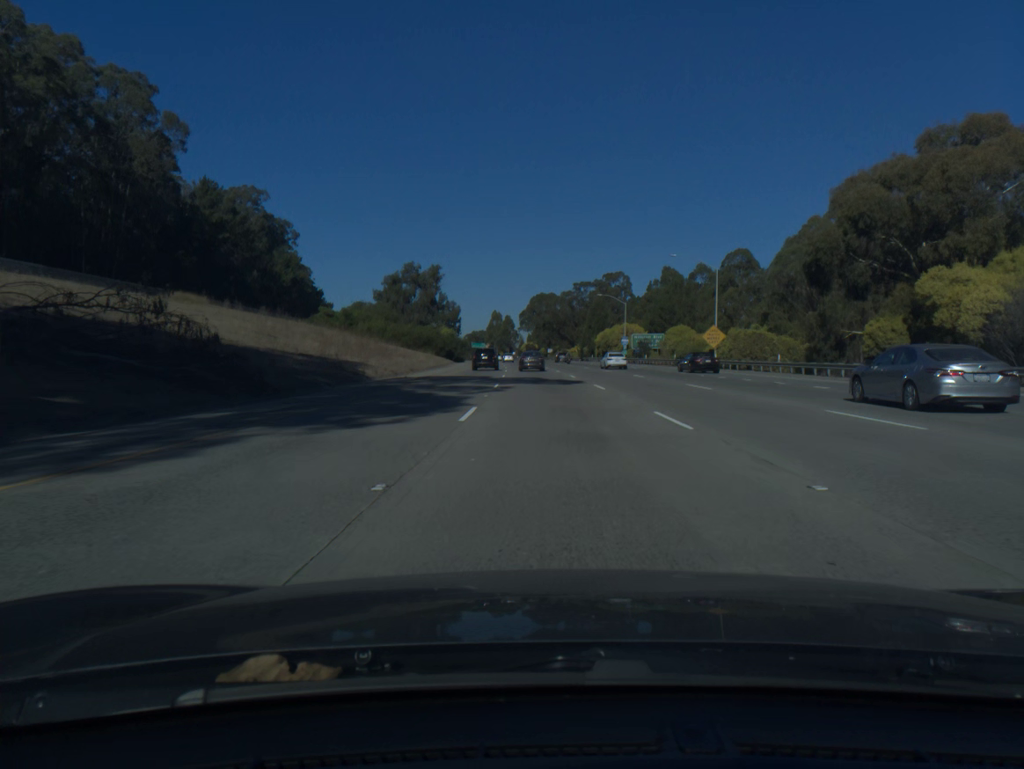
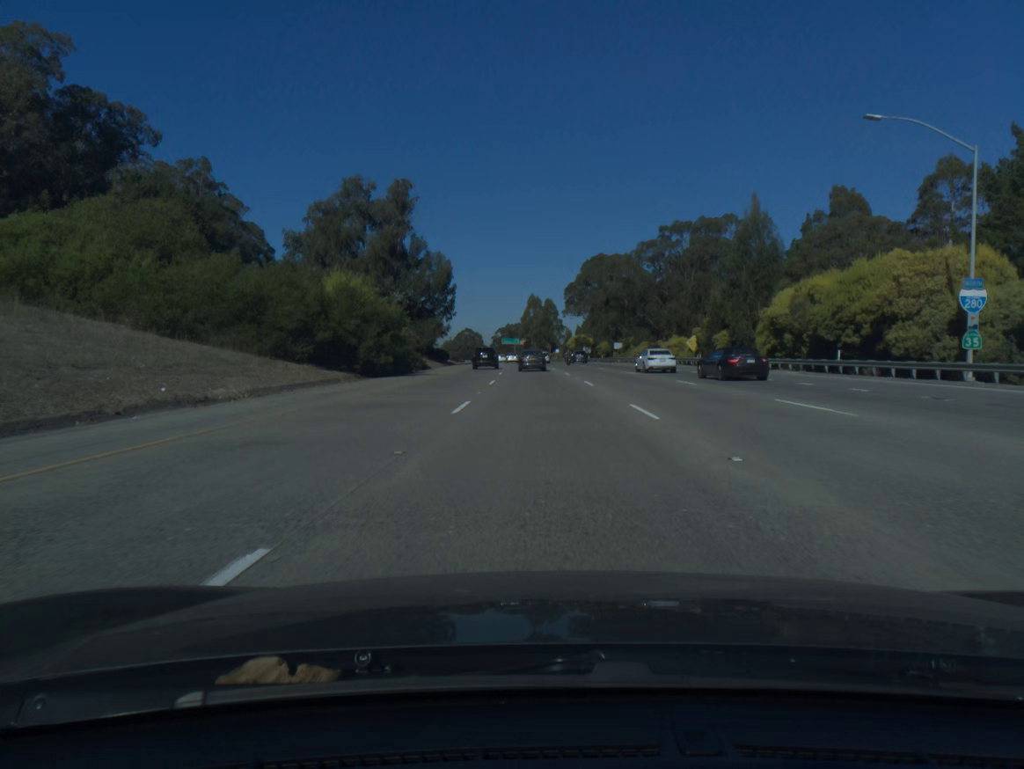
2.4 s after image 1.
(-2.3, +86.1) m; -3°
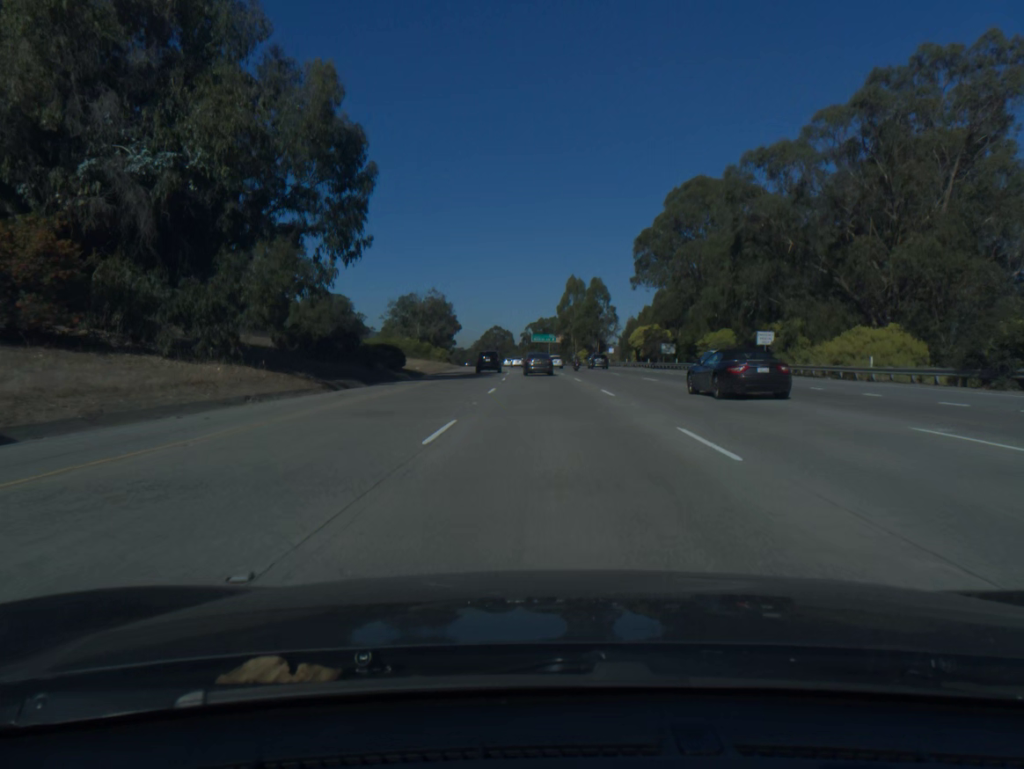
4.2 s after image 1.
(-1.6, +63.5) m; -3°
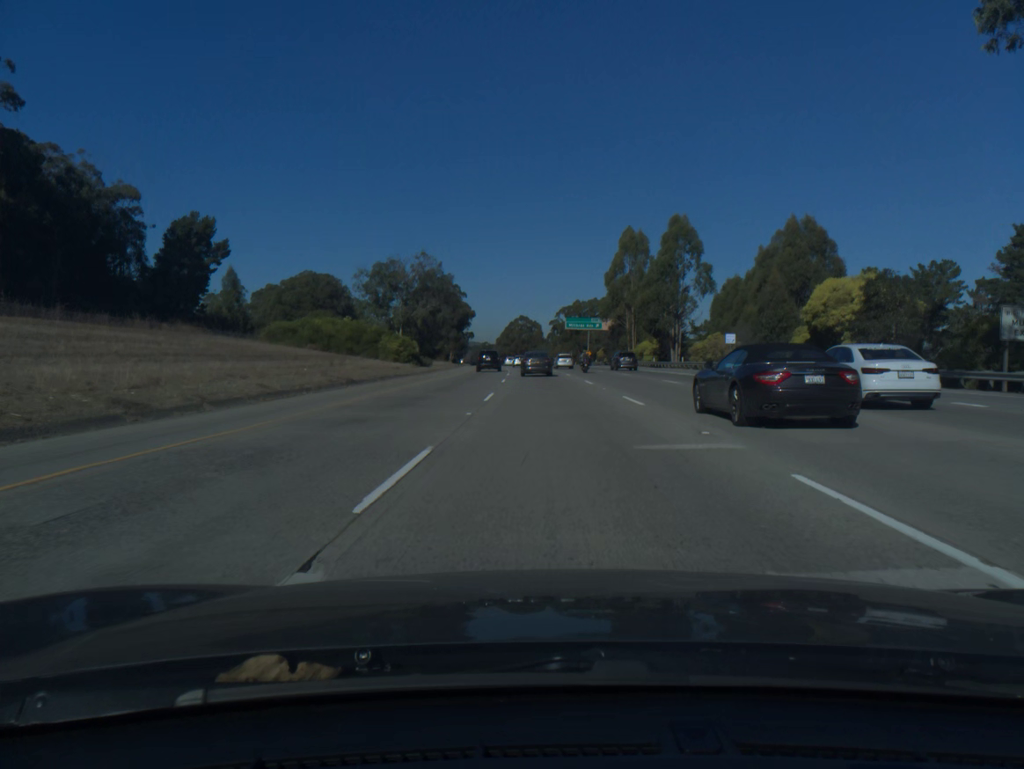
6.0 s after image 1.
(-1.3, +63.4) m; -2°
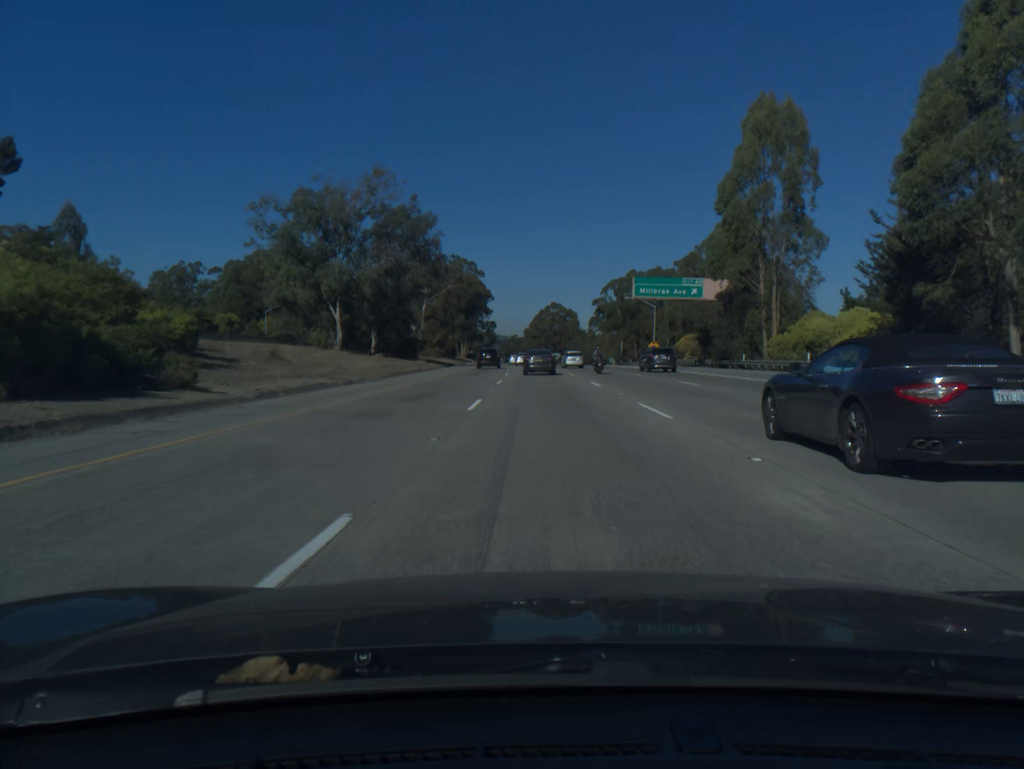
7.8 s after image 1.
(-1.1, +62.4) m; -2°
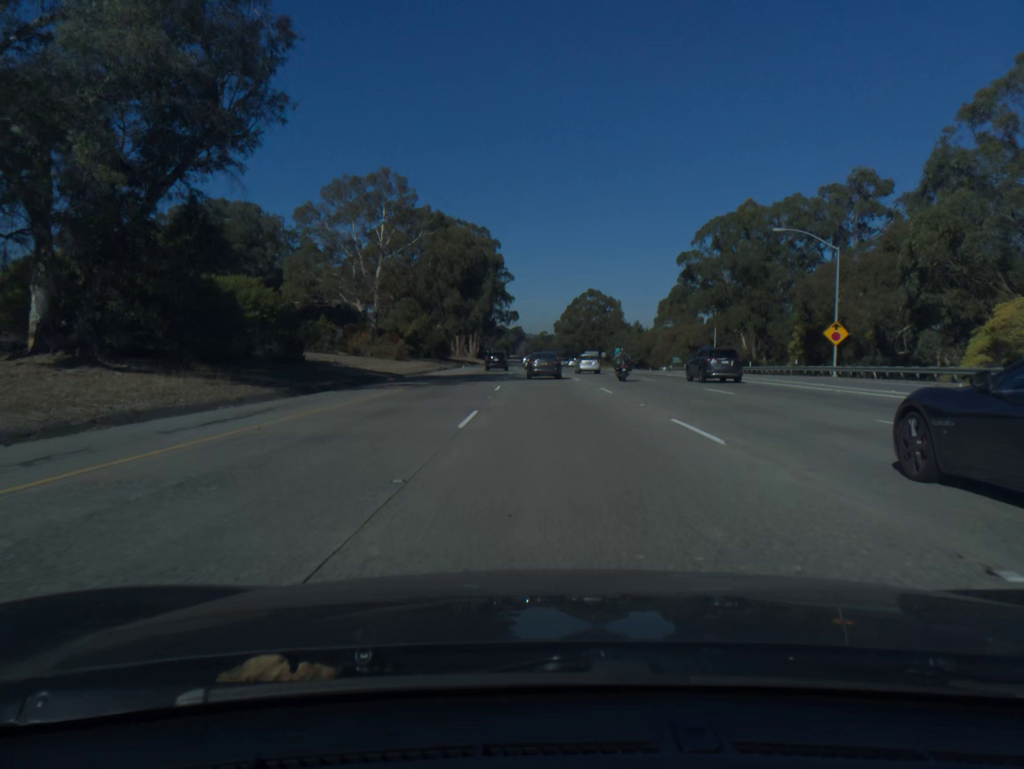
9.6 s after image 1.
(-1.3, +62.3) m; -2°
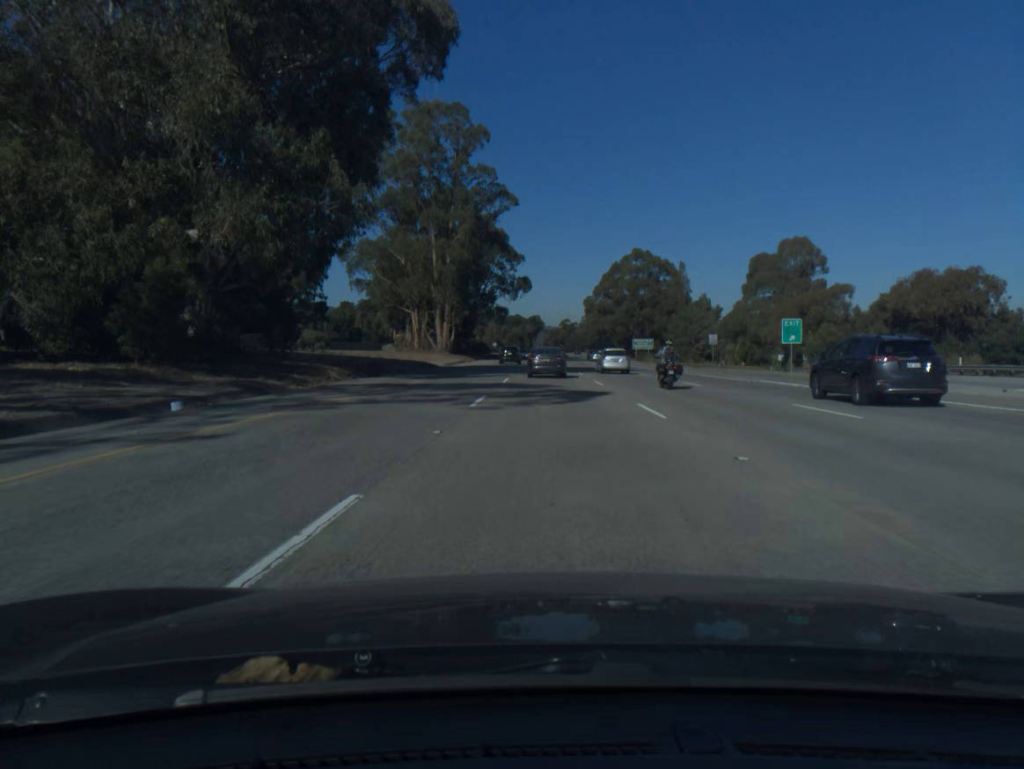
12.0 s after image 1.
(-1.3, +83.4) m; -1°
